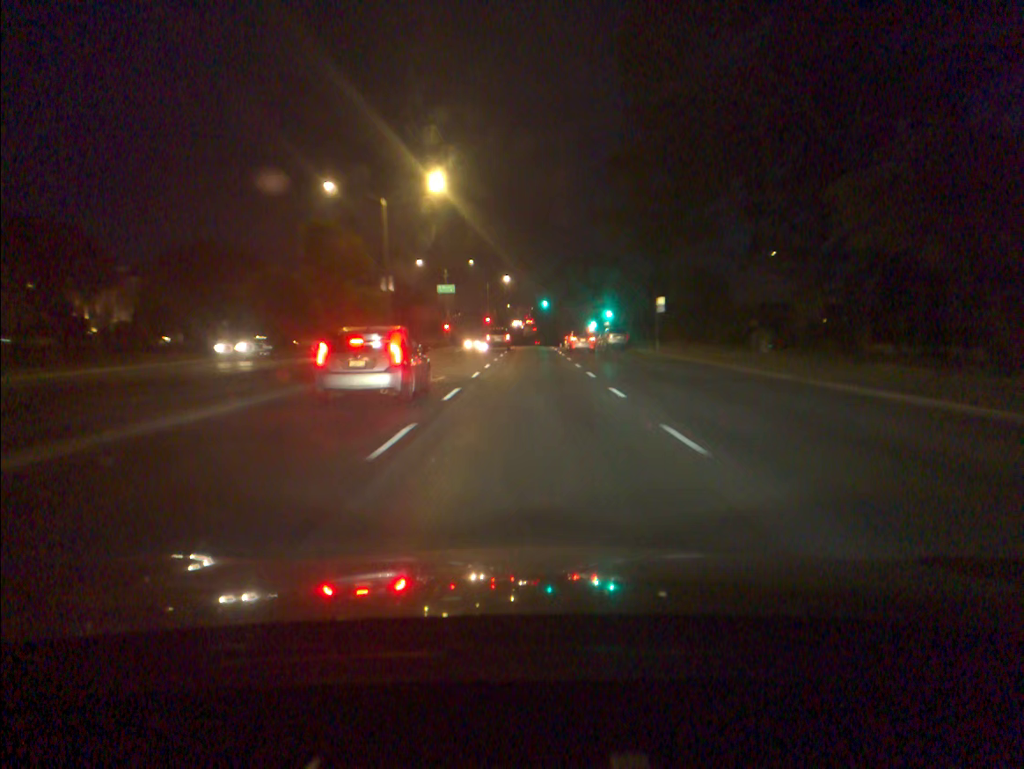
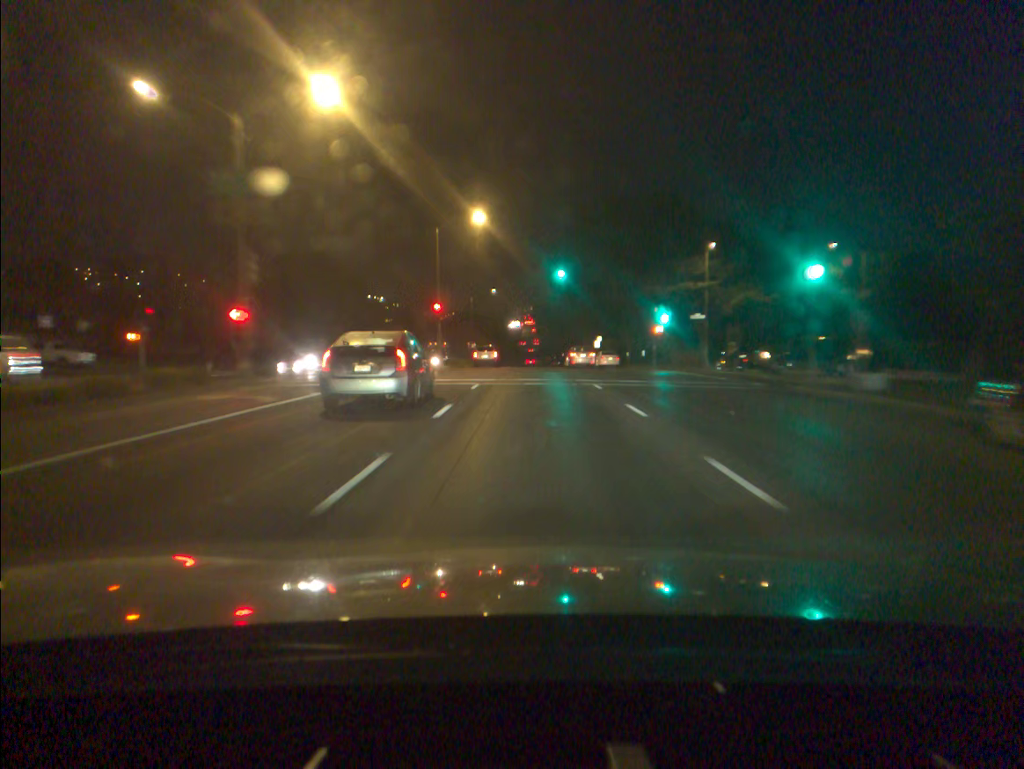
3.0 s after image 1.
(-0.1, +61.0) m; 0°
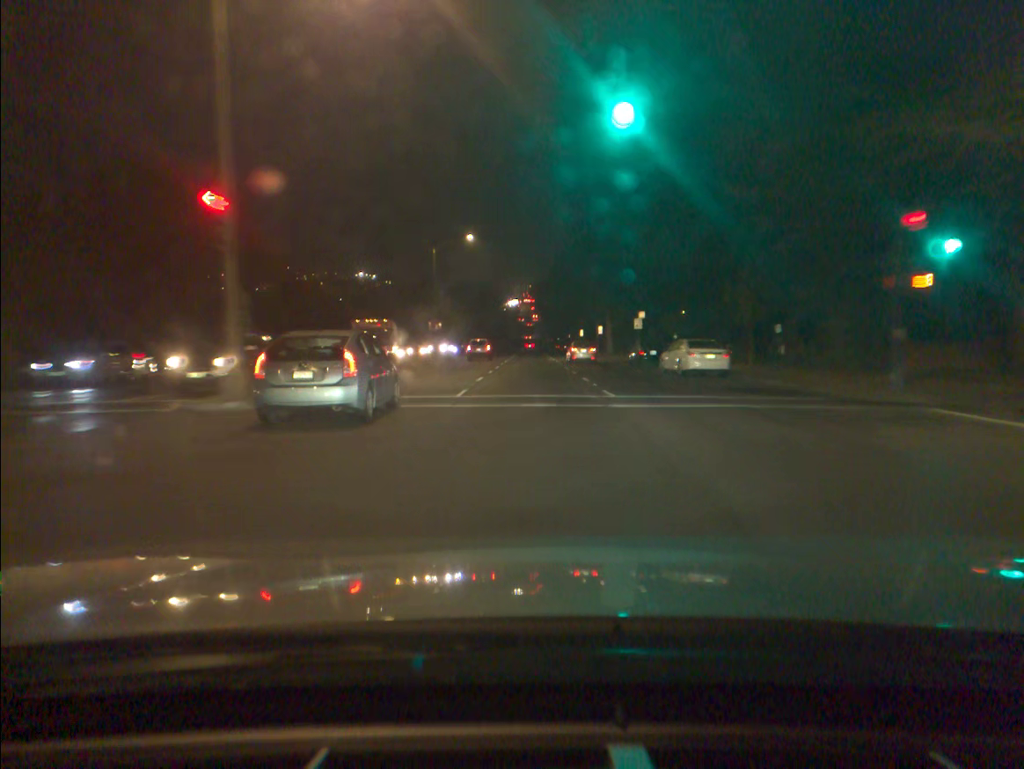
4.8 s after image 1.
(0.0, +36.6) m; 0°
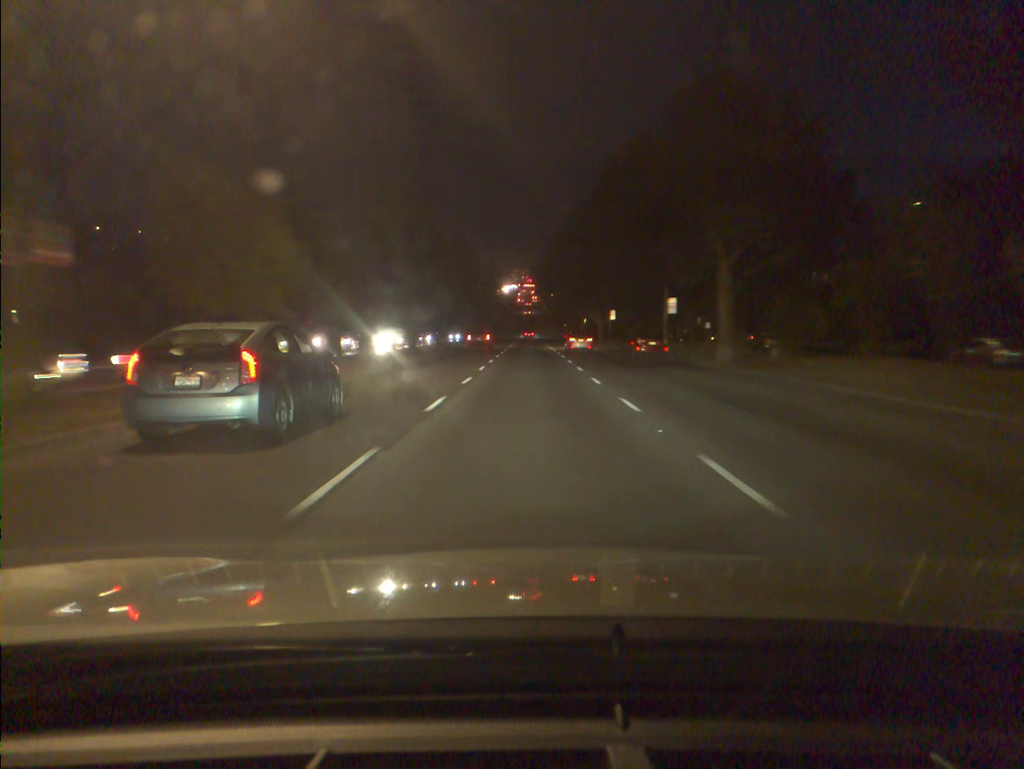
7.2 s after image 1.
(0.0, +49.1) m; 0°
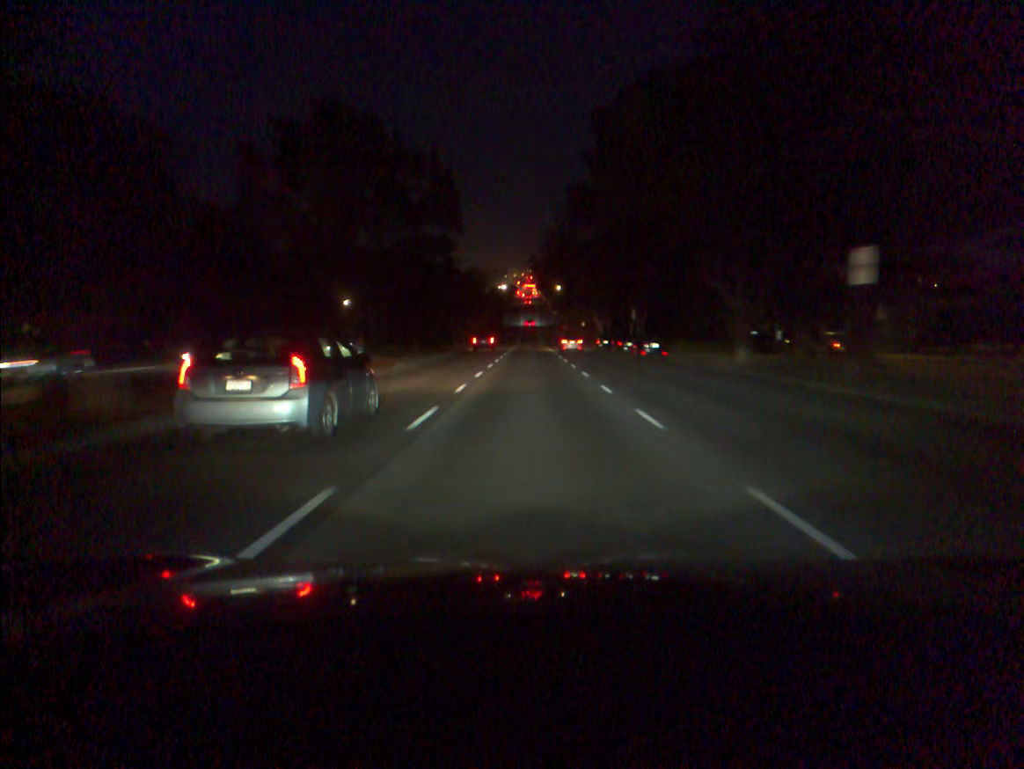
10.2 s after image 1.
(+0.1, +60.8) m; 0°
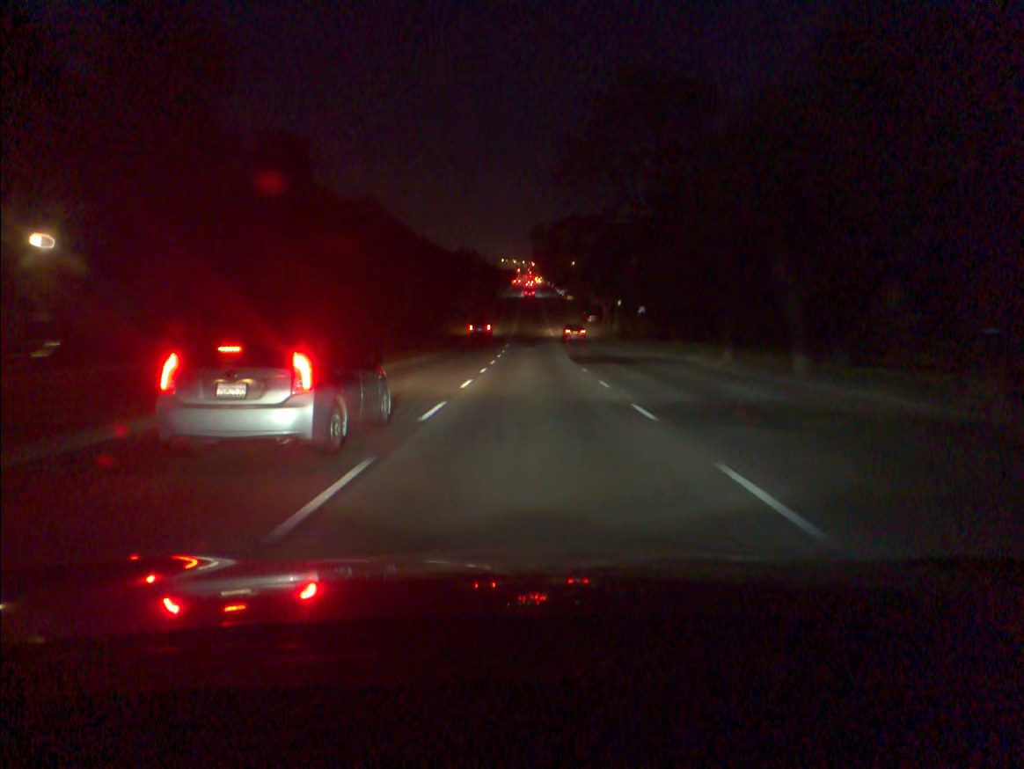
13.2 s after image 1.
(-0.1, +64.1) m; 0°
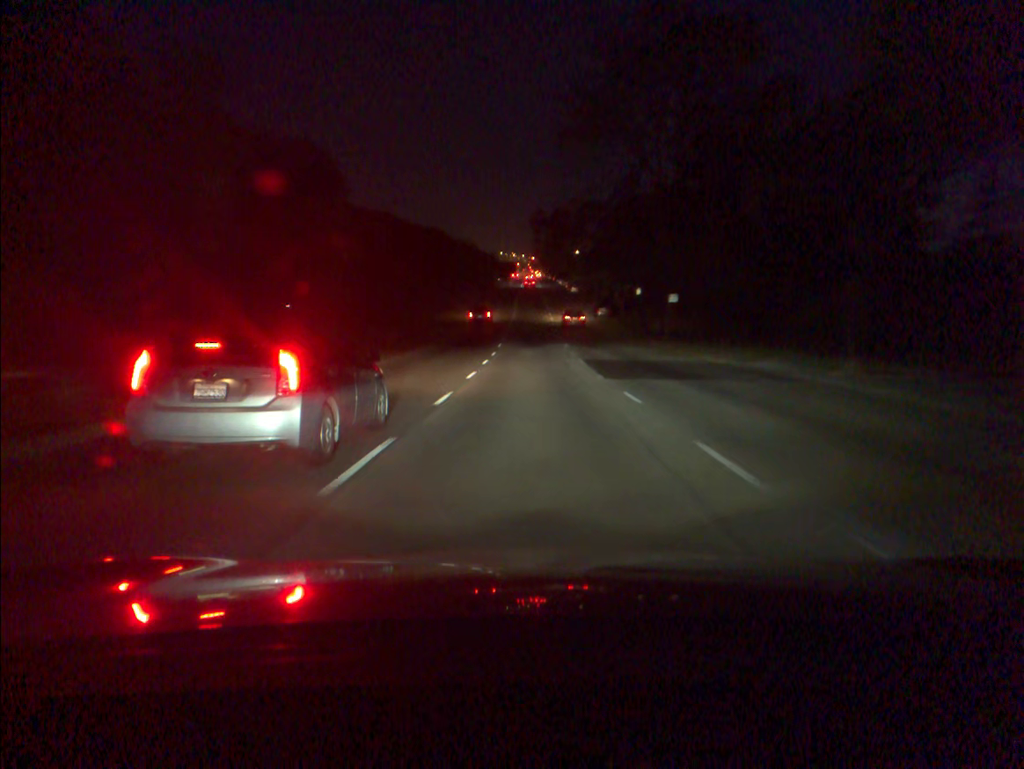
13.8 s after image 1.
(0.0, +13.0) m; 0°
